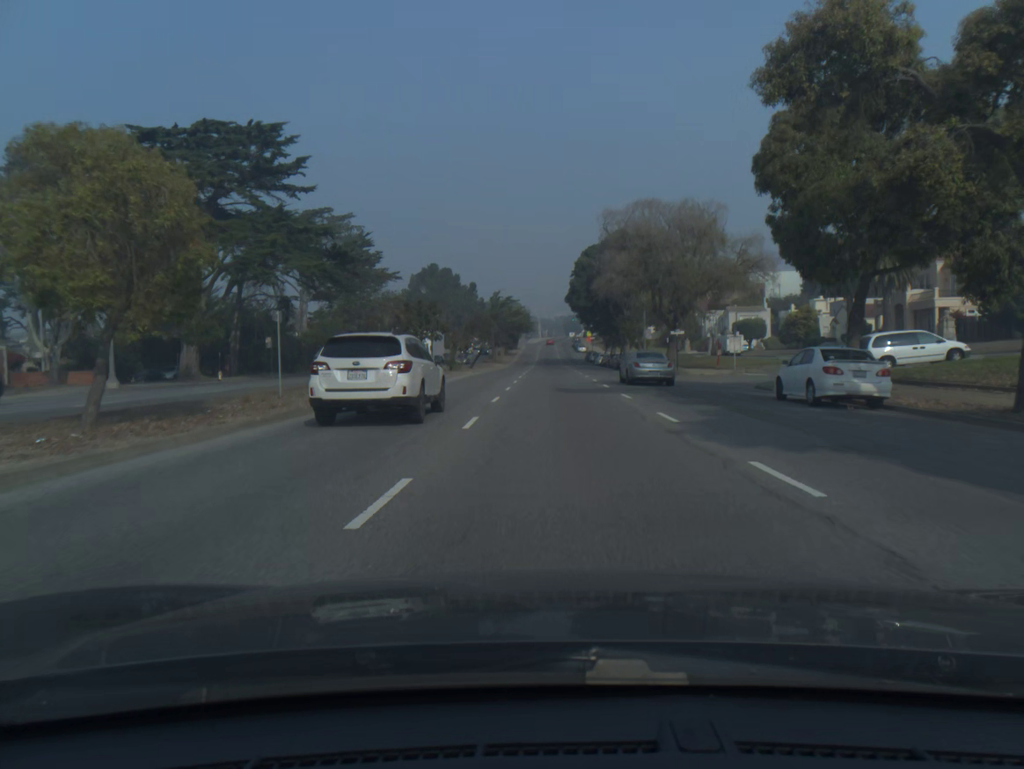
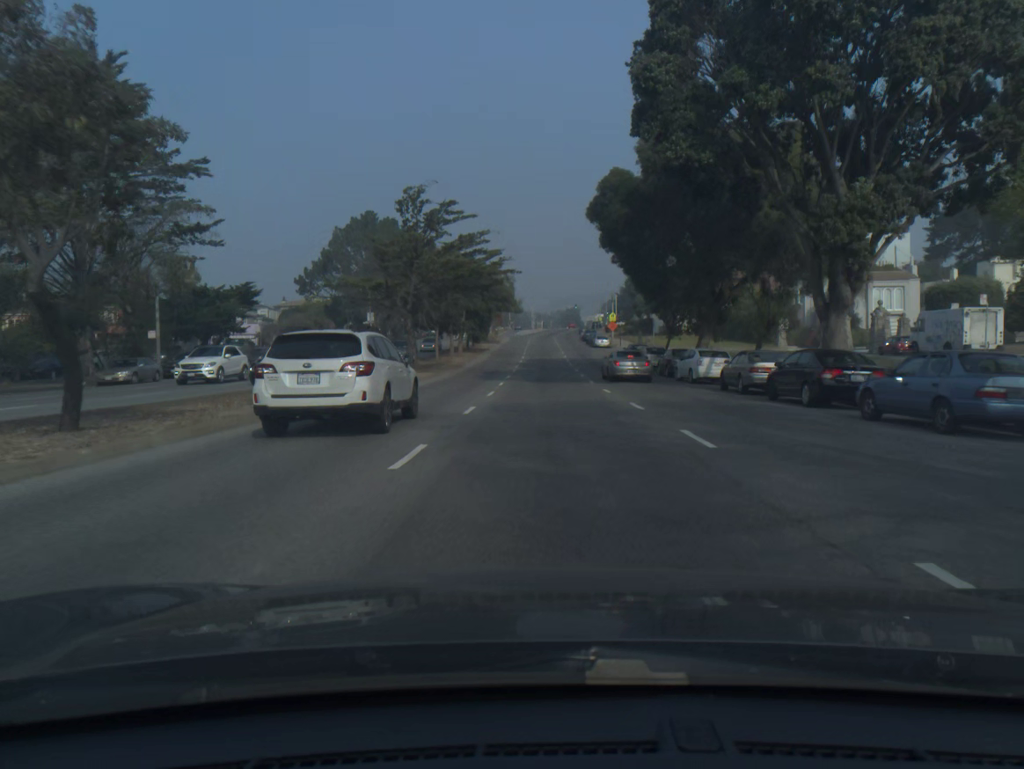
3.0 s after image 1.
(+0.3, +62.3) m; 0°
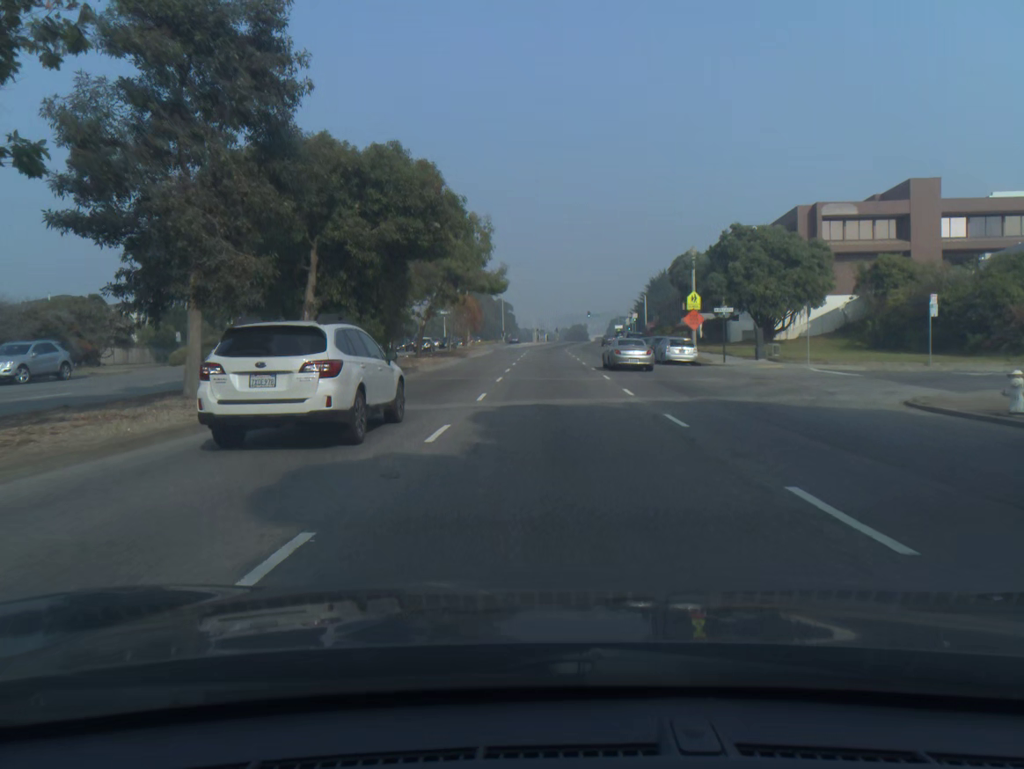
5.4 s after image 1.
(0.0, +48.7) m; 0°
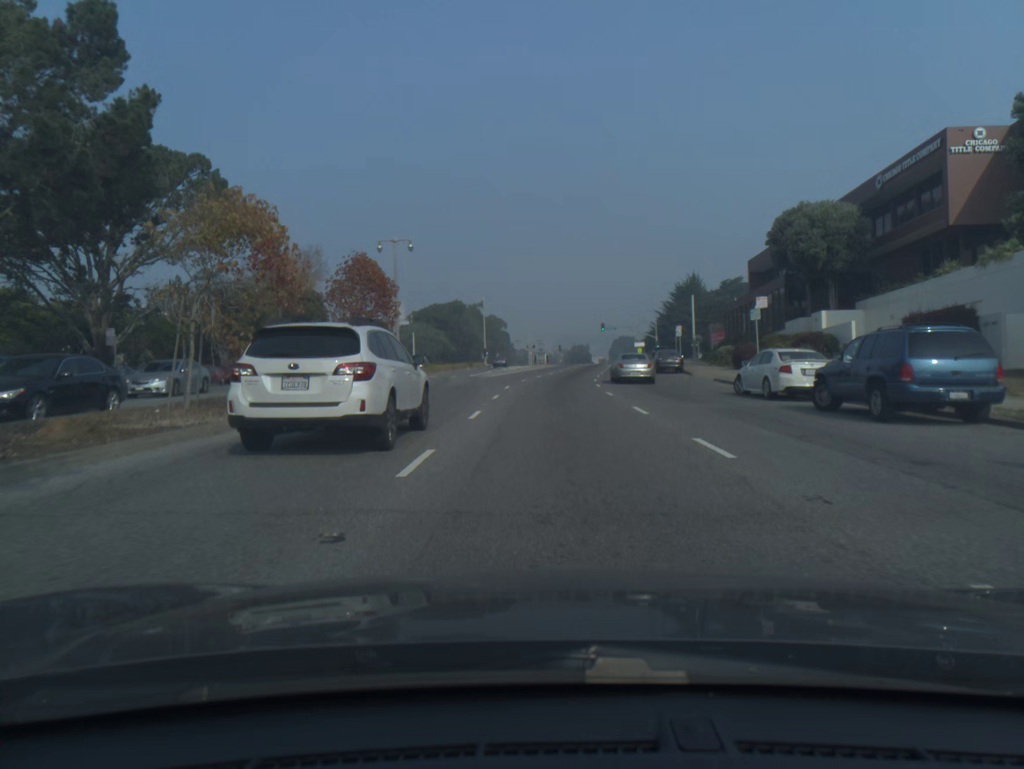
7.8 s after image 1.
(+0.1, +45.5) m; 0°
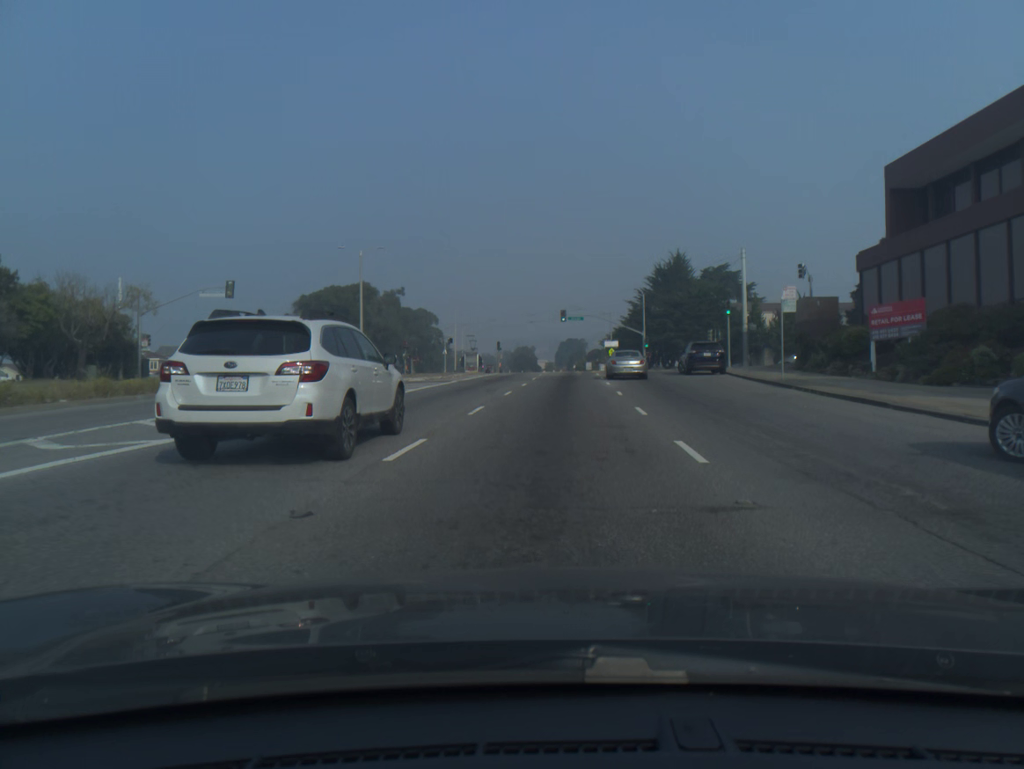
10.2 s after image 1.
(+1.5, +44.6) m; +4°
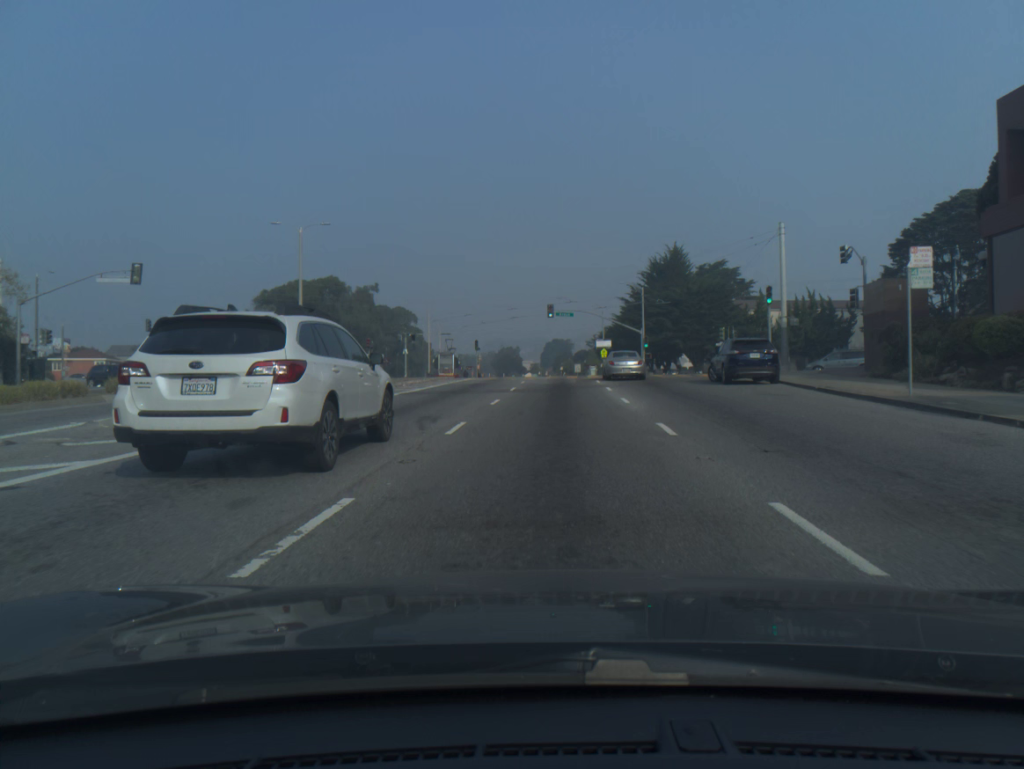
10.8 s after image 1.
(+0.1, +11.1) m; +1°
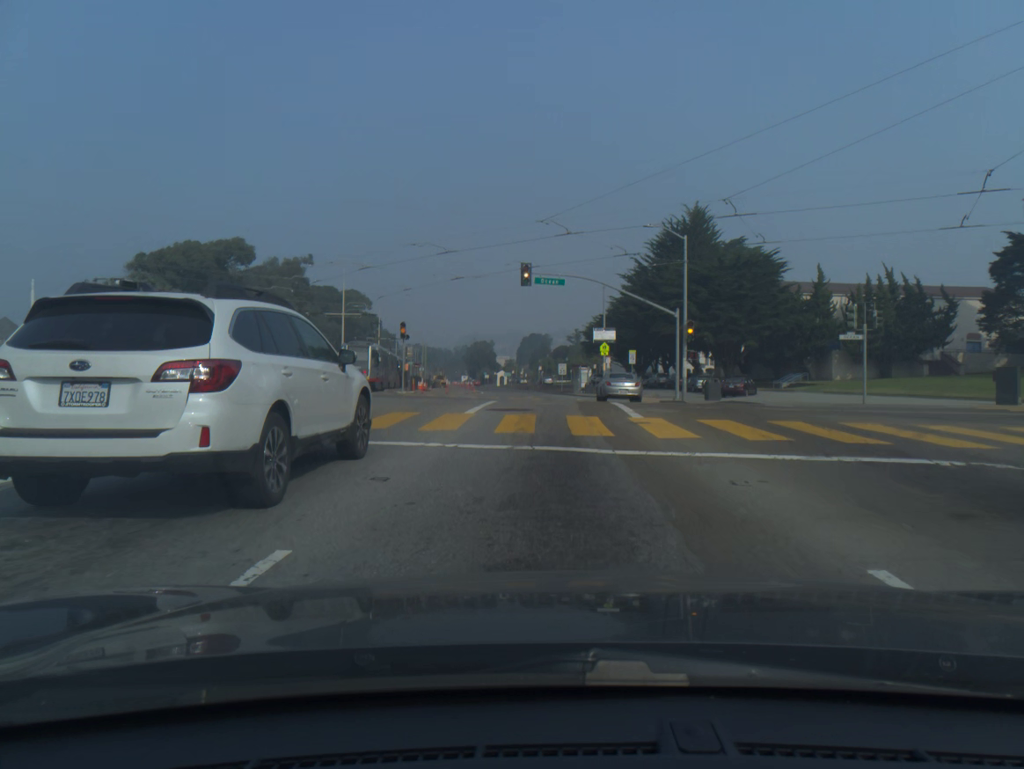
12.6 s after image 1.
(+0.5, +31.5) m; +1°
